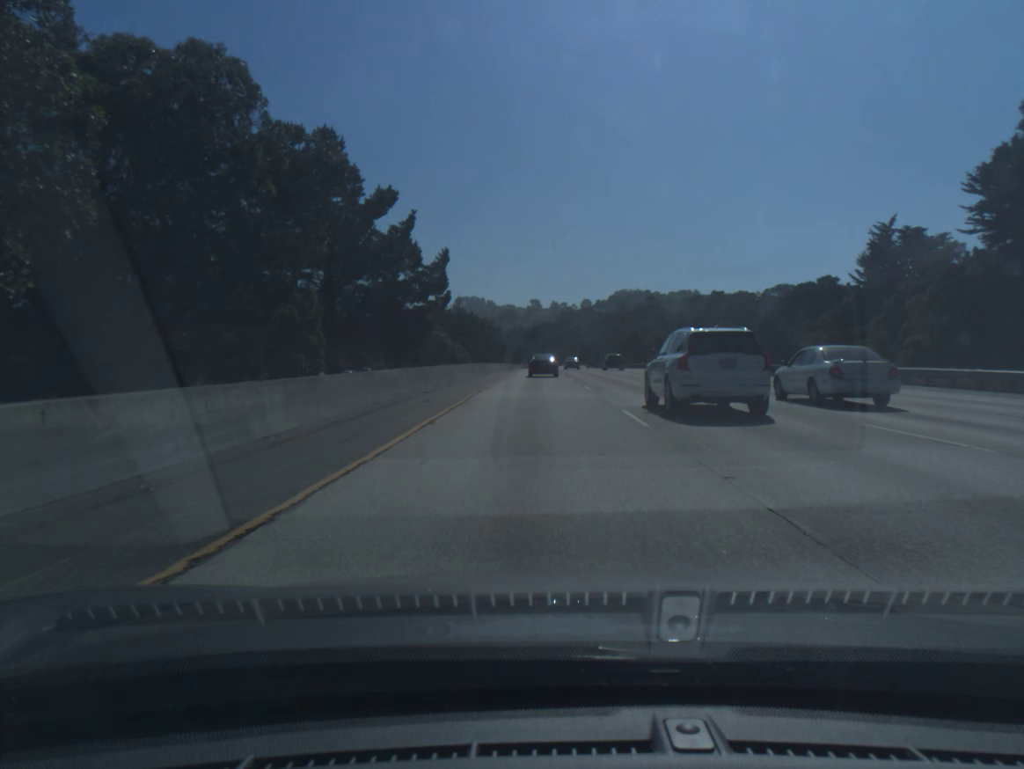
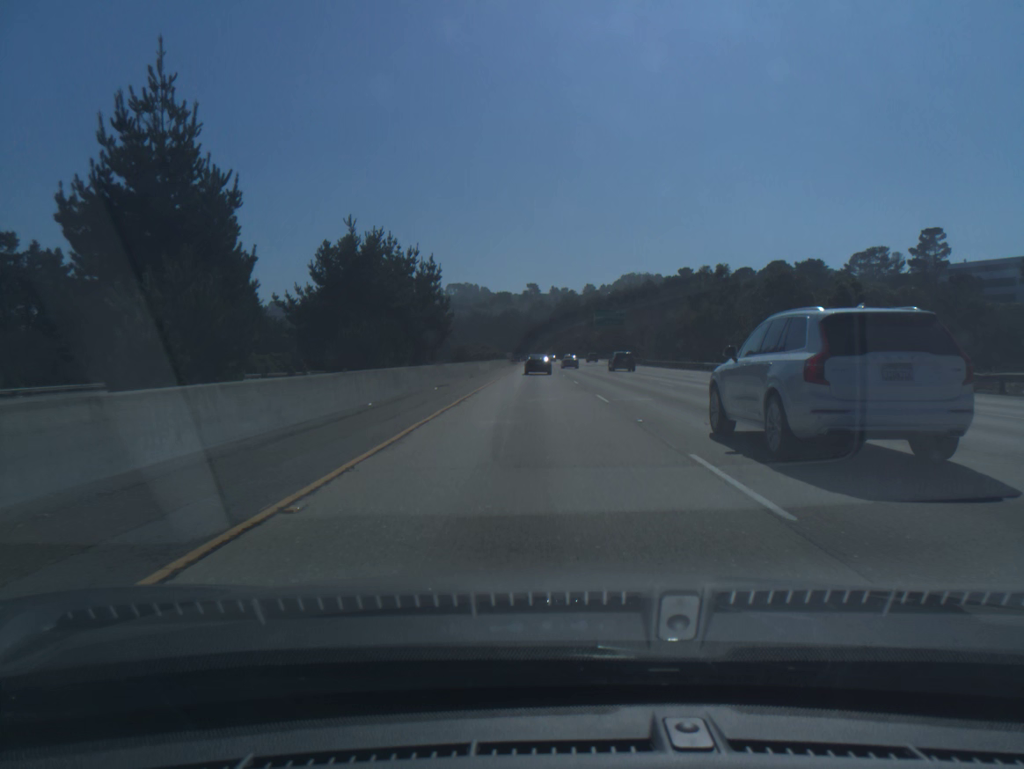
(+0.1, +95.4) m; 0°
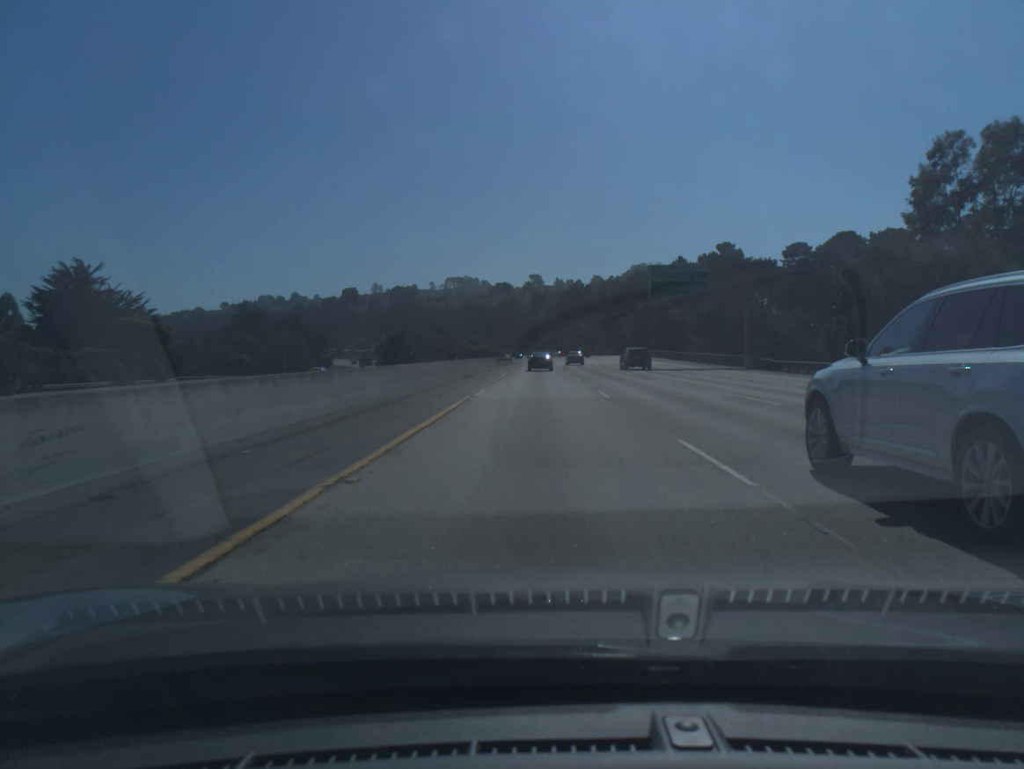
(-0.2, +57.1) m; 0°
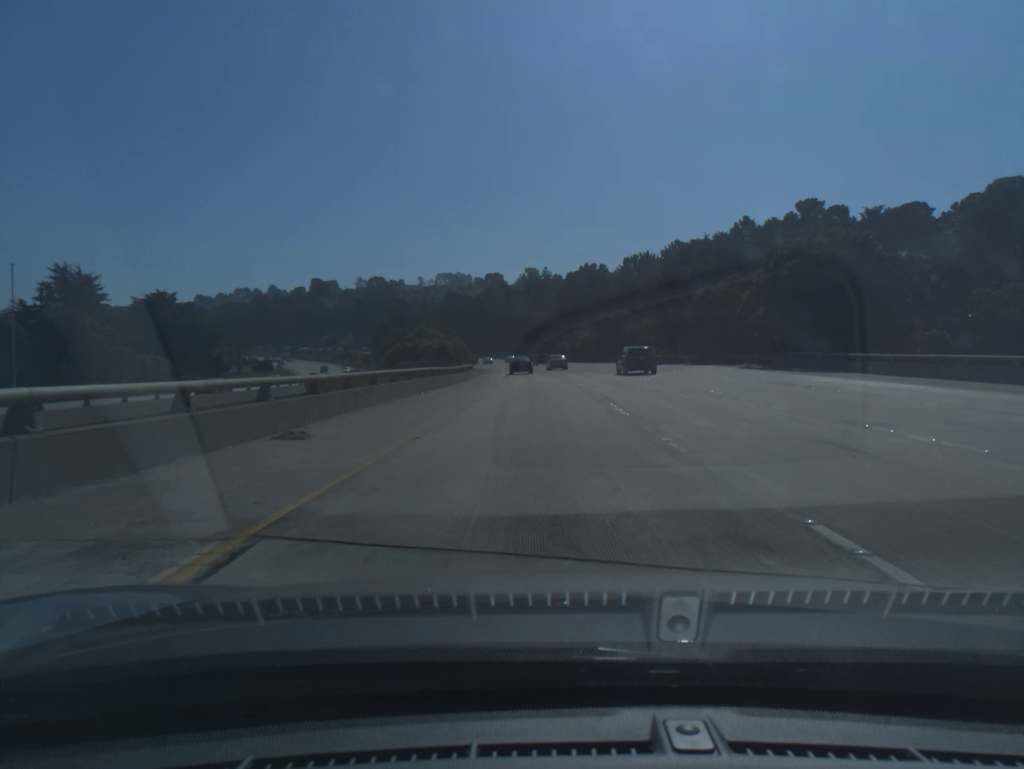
(+0.2, +76.6) m; 0°
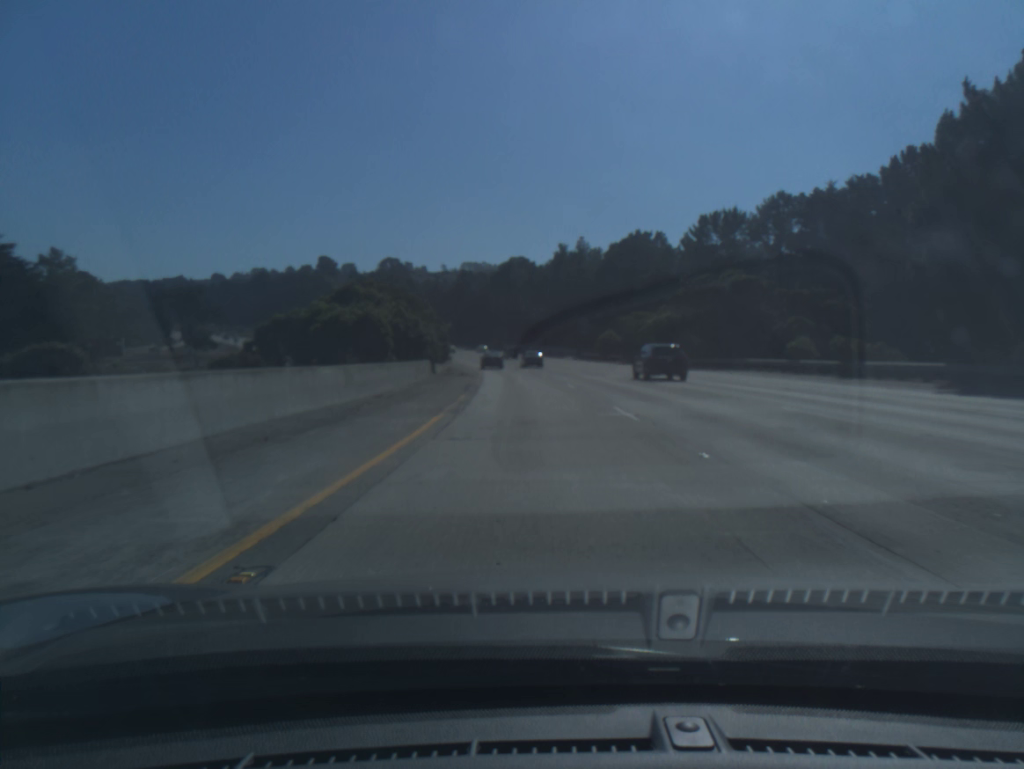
(-0.6, +57.9) m; -2°
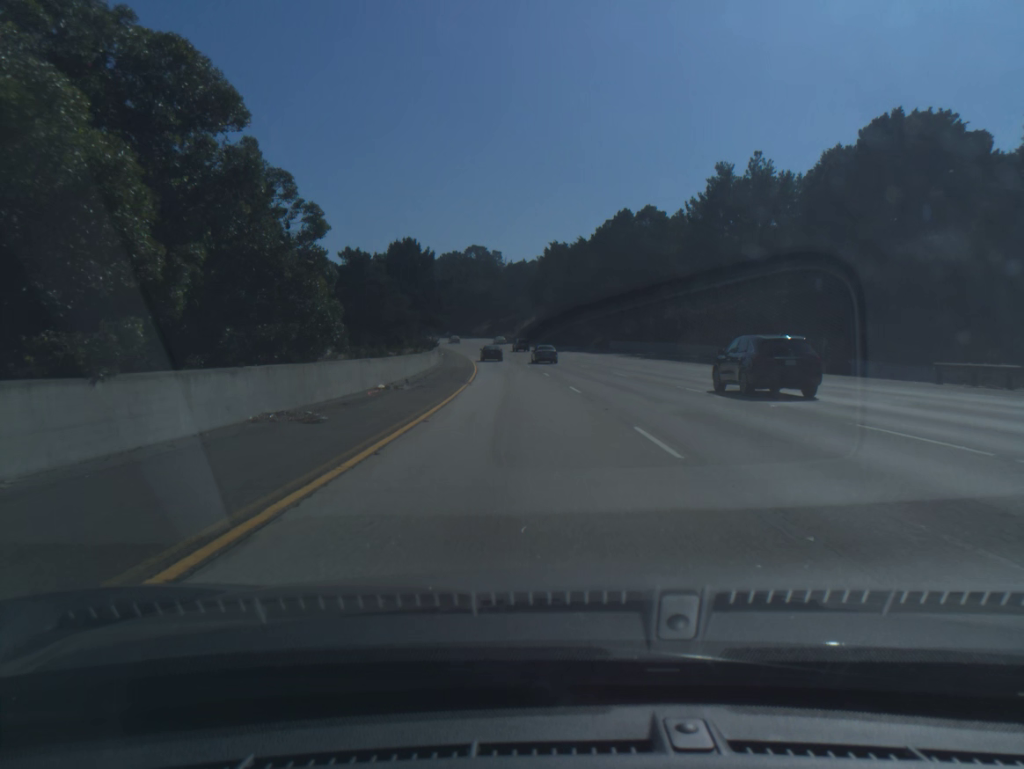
(-4.2, +77.8) m; -7°
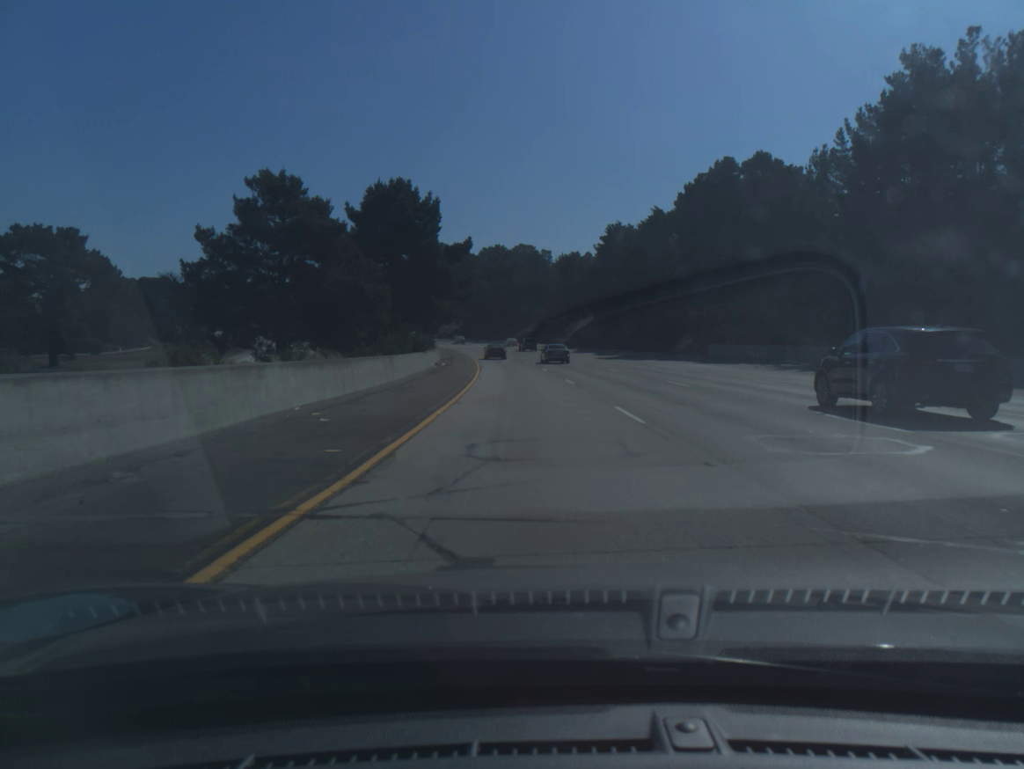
(-1.4, +39.5) m; -4°
